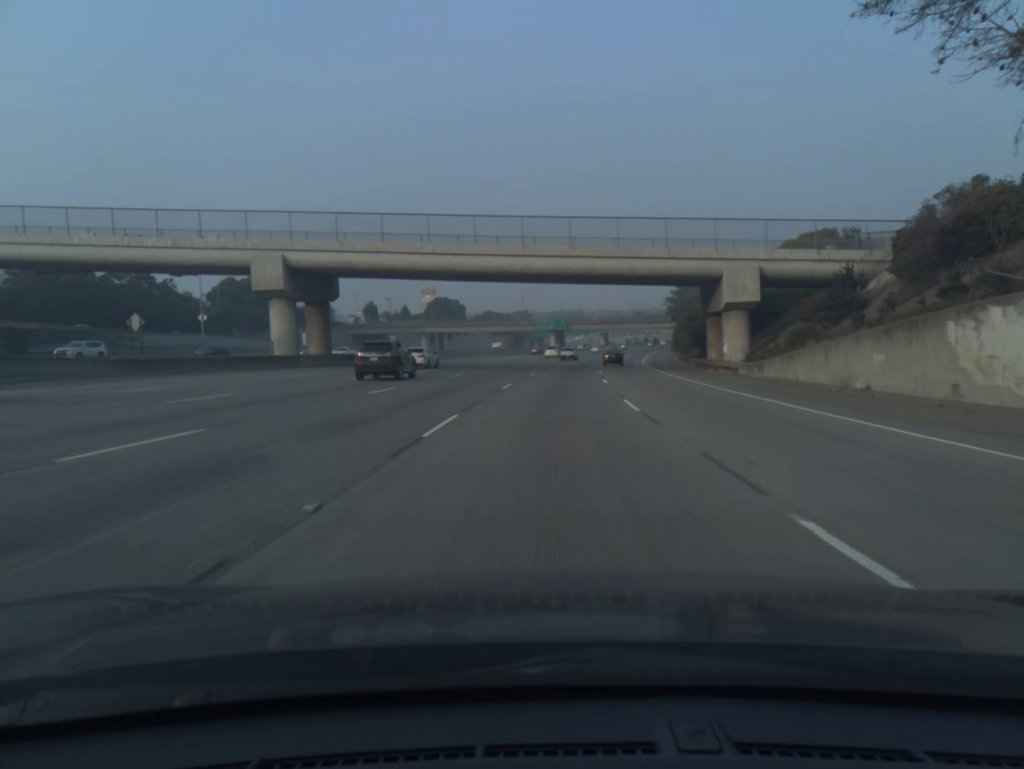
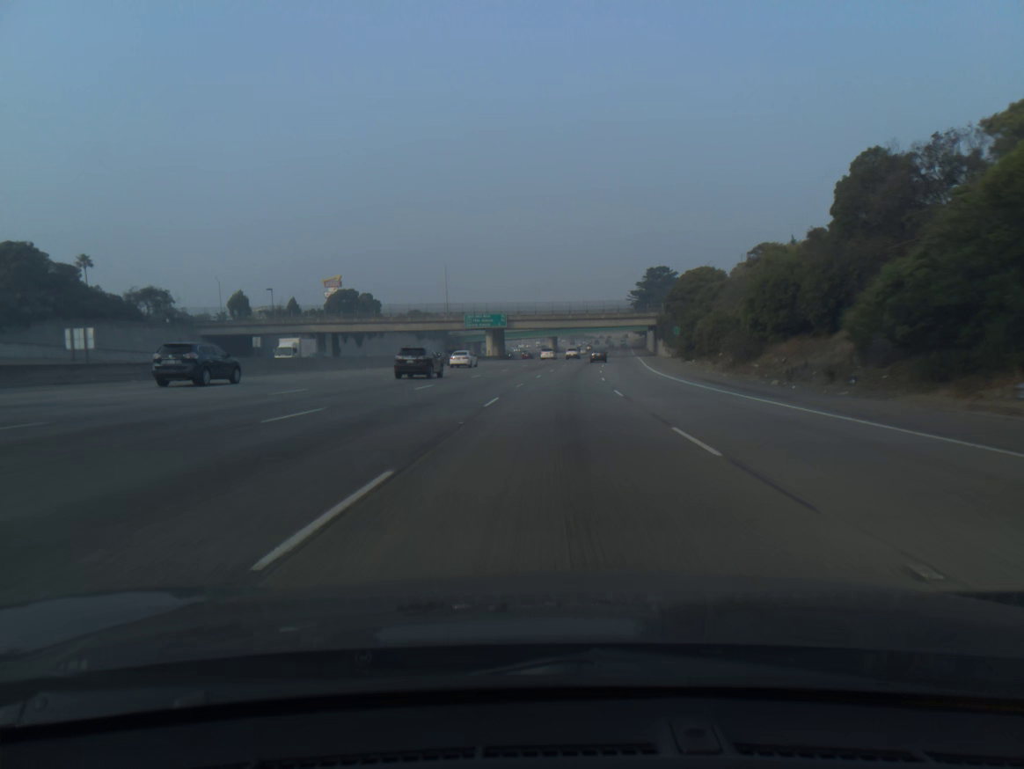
(+1.6, +50.8) m; +4°
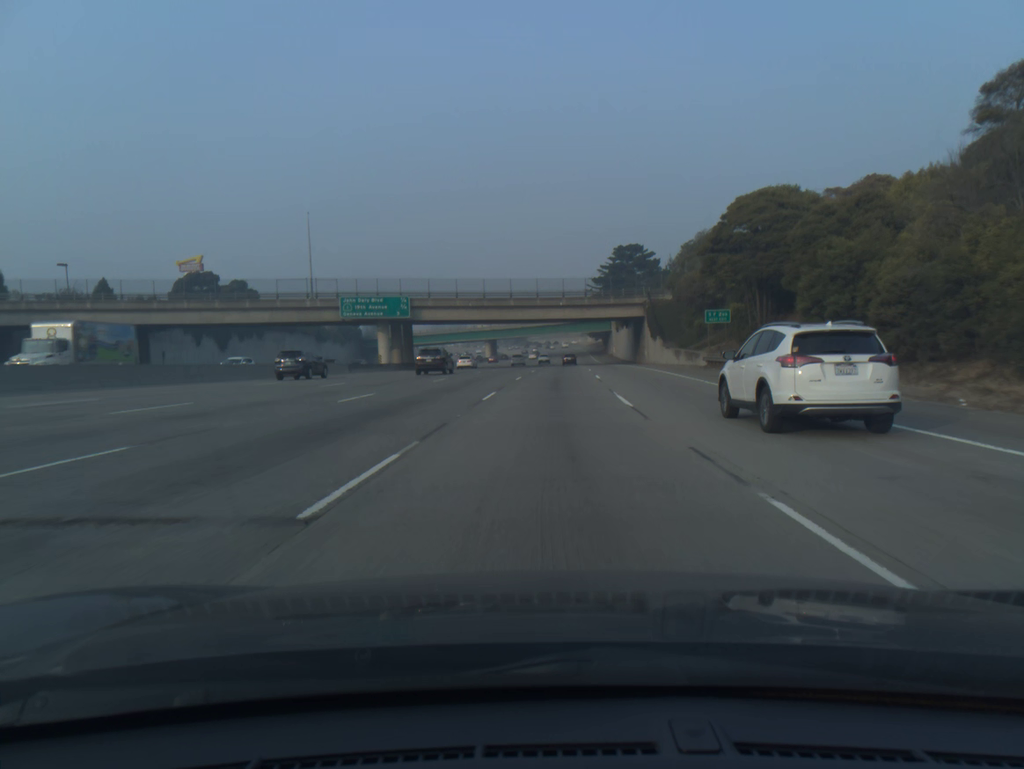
(+2.0, +50.8) m; +4°
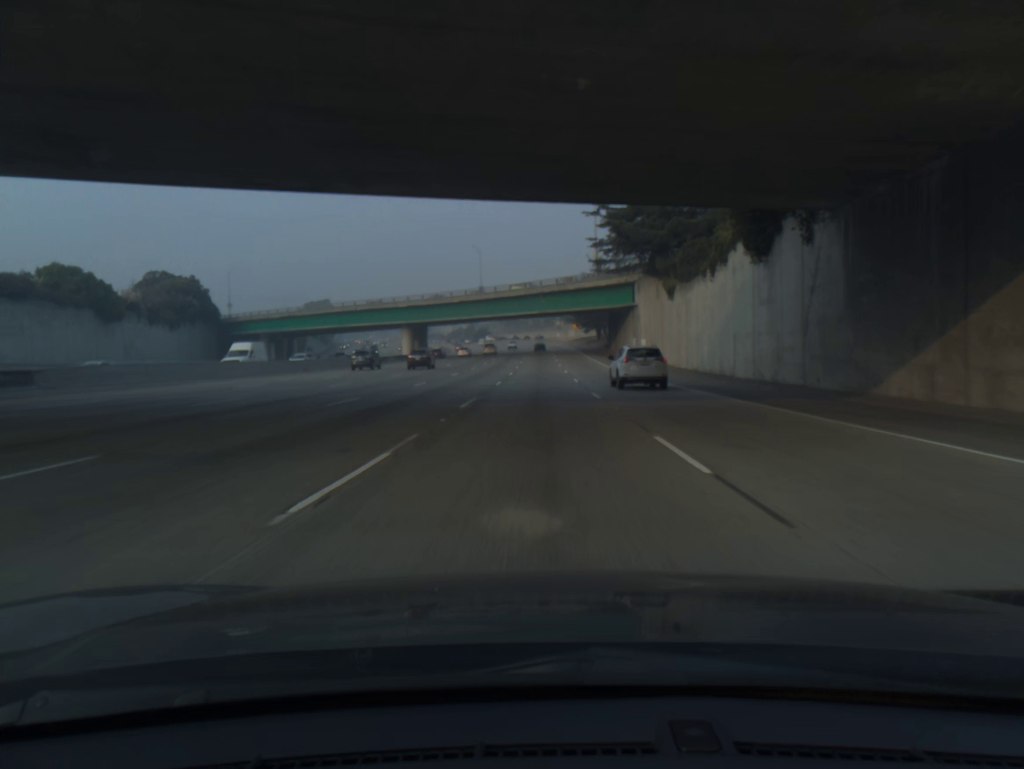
(+2.6, +84.6) m; +2°
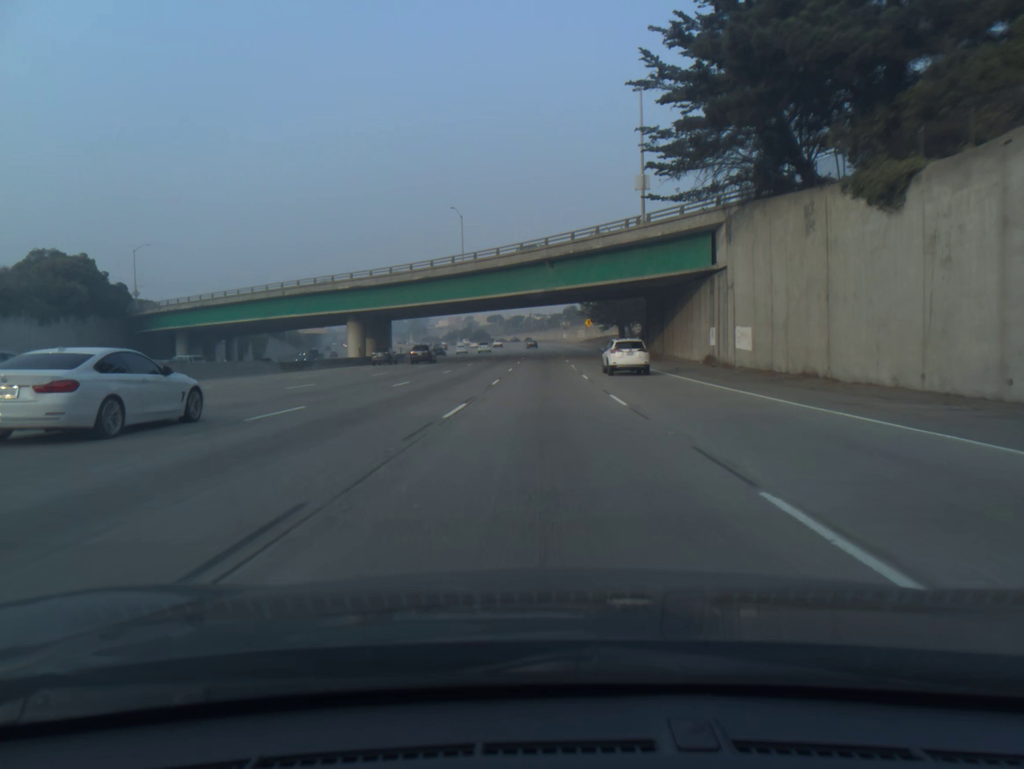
(-0.1, +34.4) m; 0°
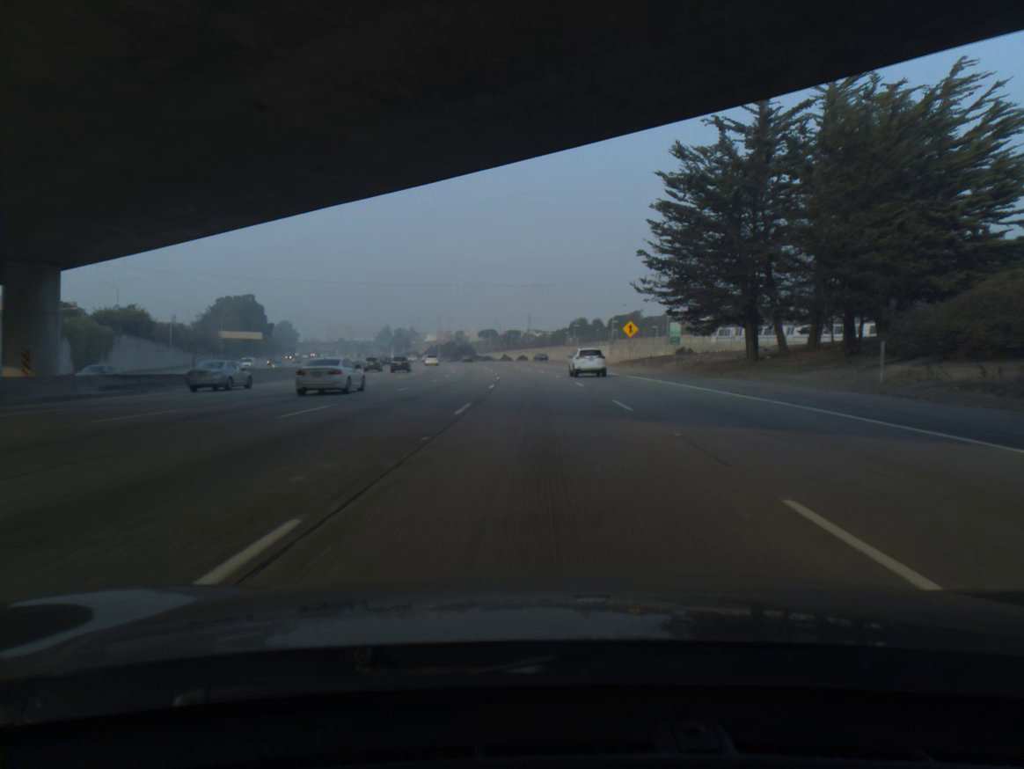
(+0.2, +69.2) m; 0°
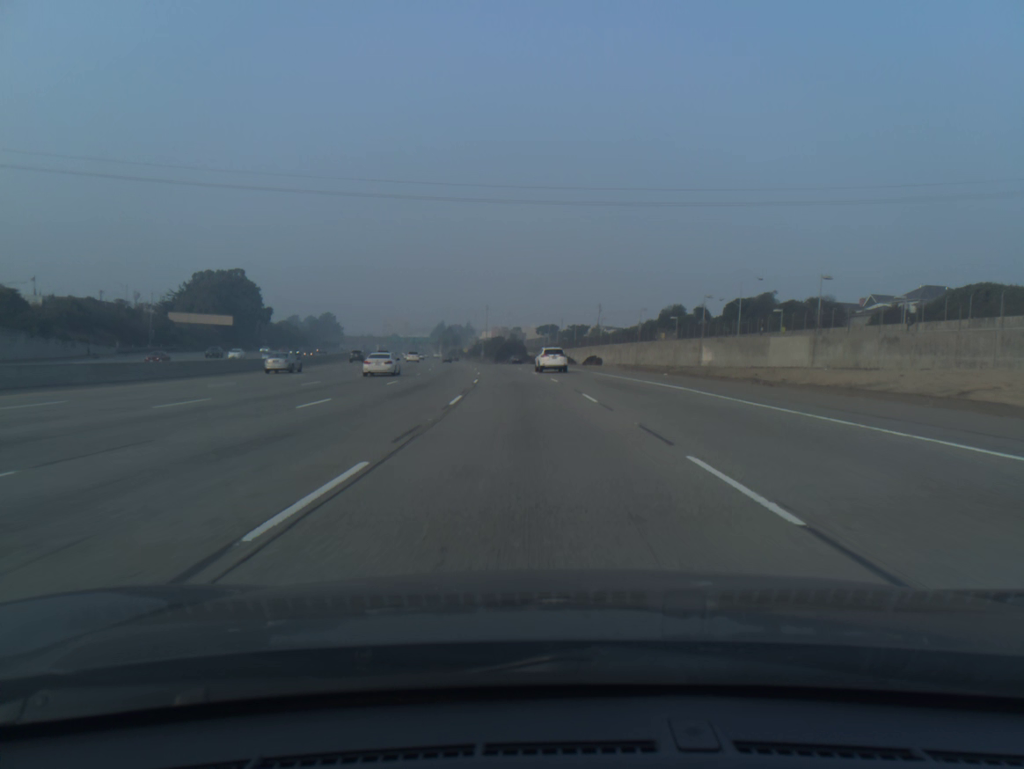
(-2.1, +68.6) m; -5°
